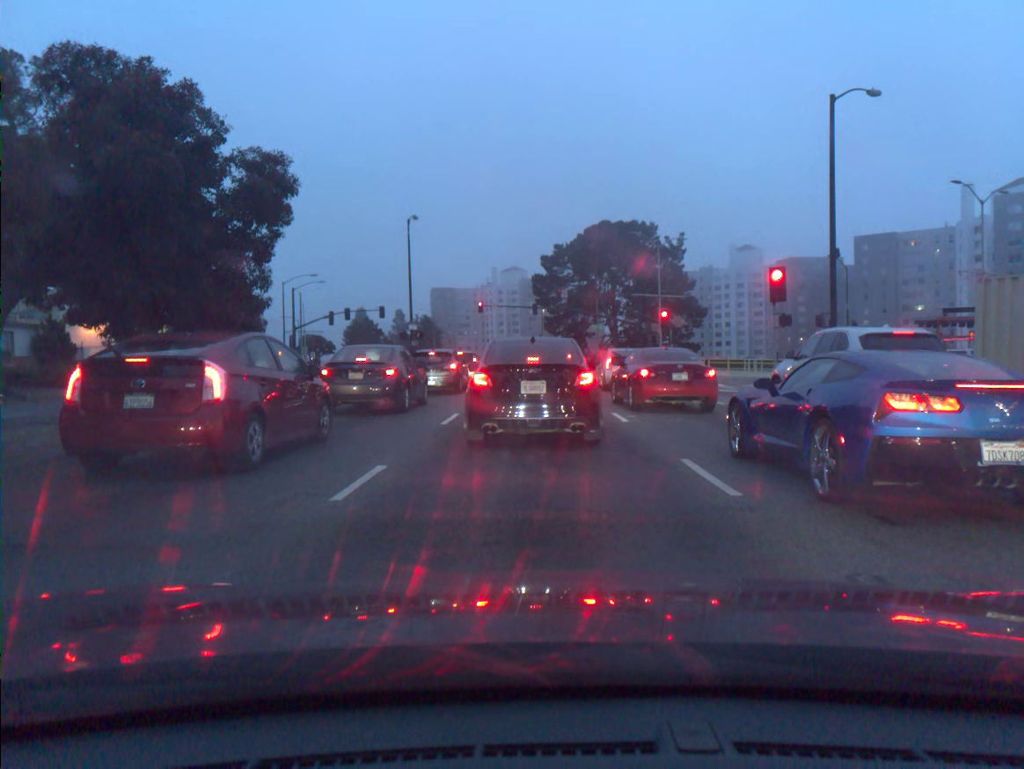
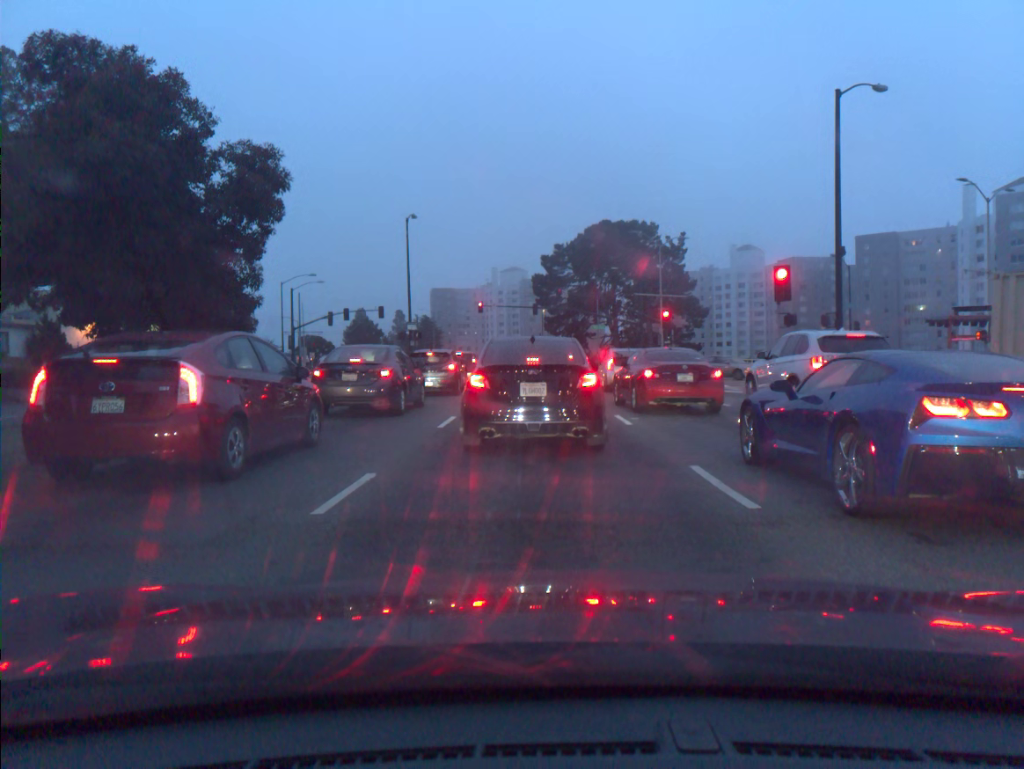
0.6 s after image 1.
(0.0, +0.6) m; 0°
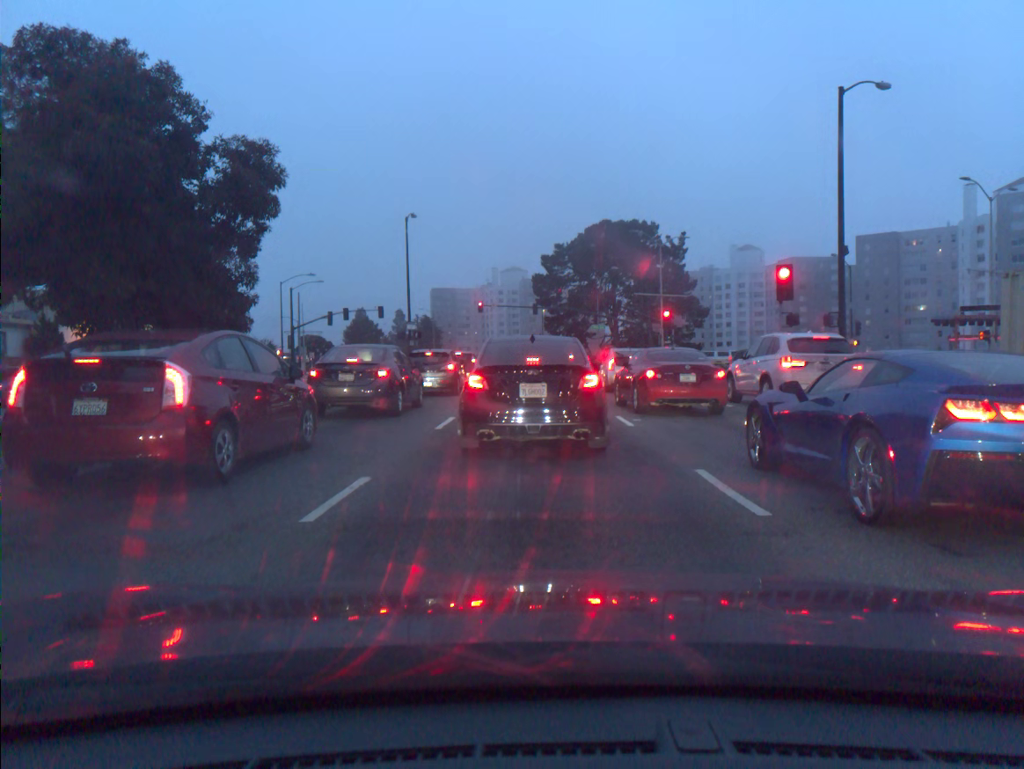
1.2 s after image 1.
(0.0, +0.3) m; 0°
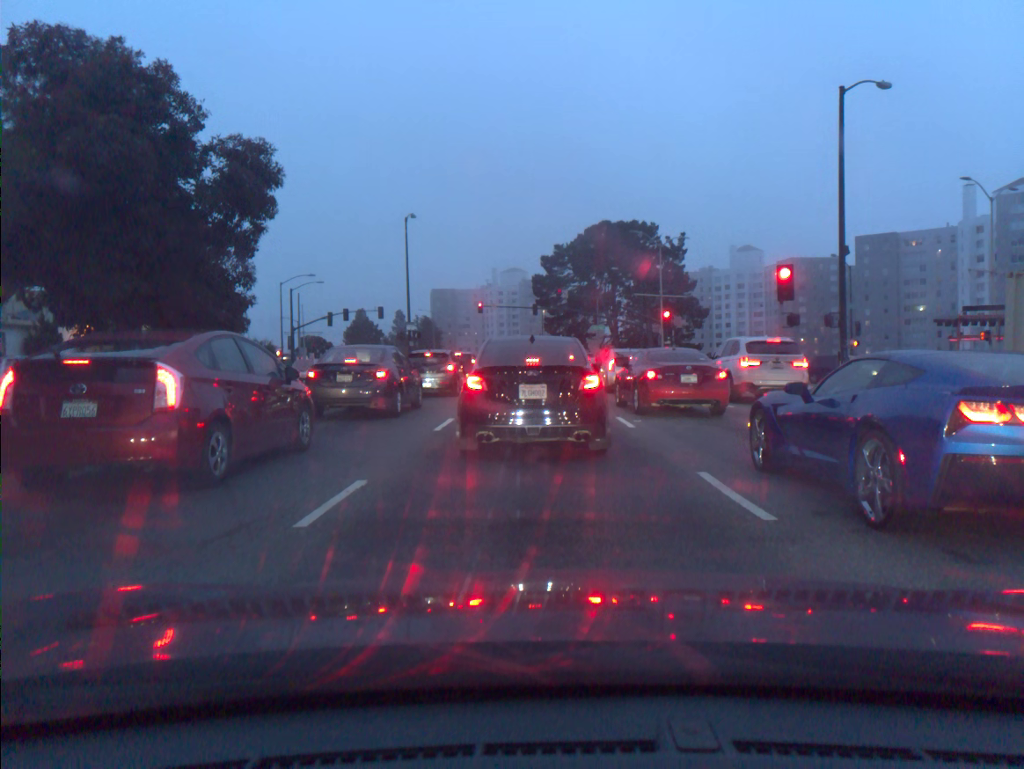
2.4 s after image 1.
(0.0, +0.2) m; 0°
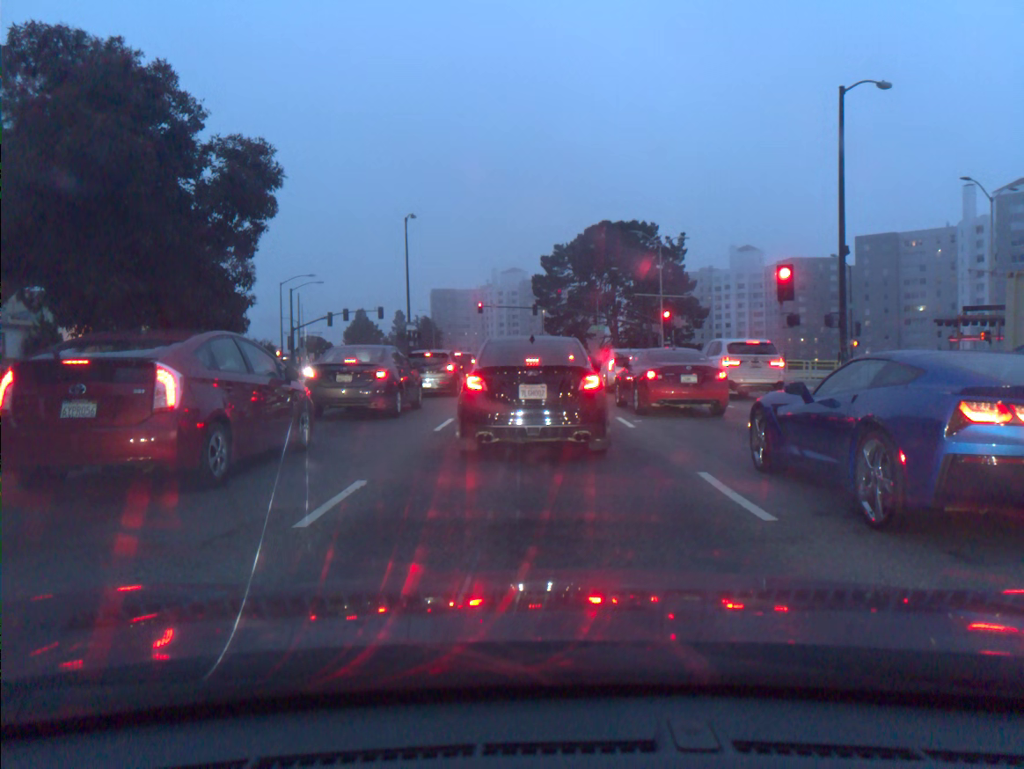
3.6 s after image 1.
(0.0, 0.0) m; 0°
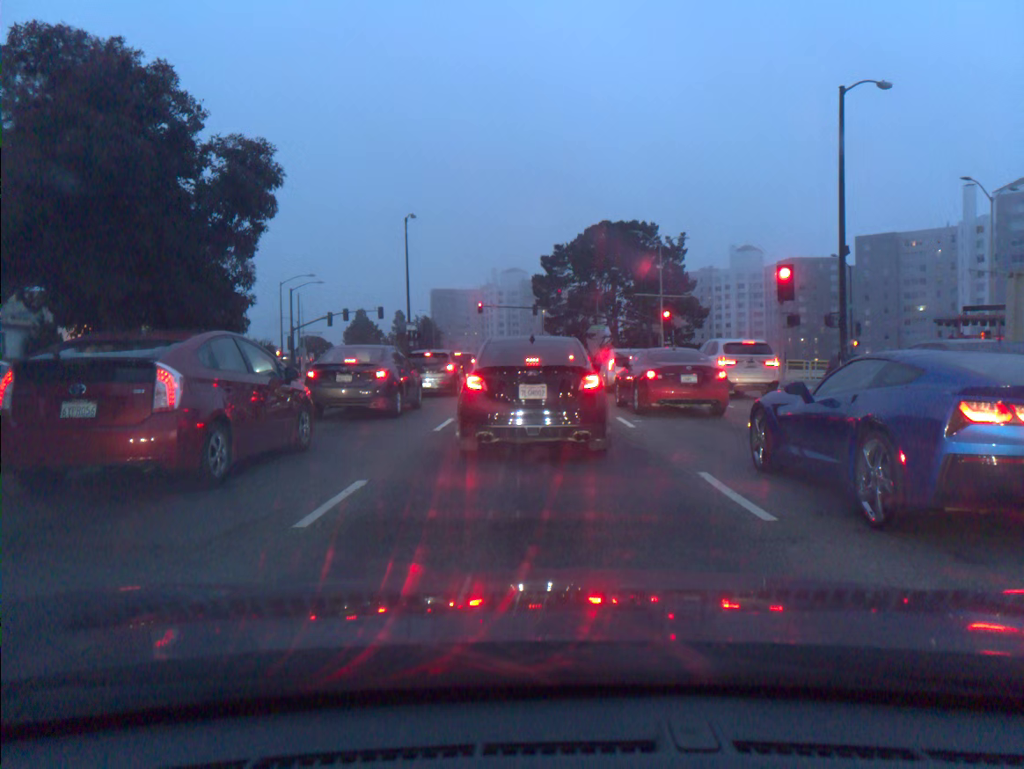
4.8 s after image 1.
(0.0, 0.0) m; 0°
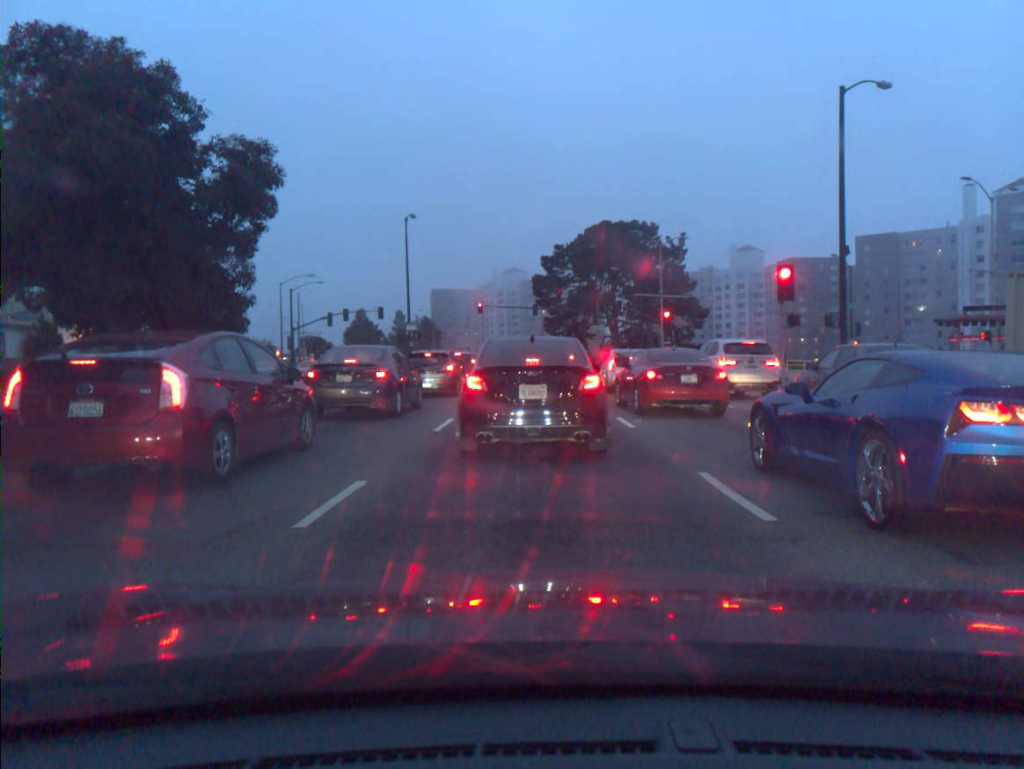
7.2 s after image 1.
(0.0, 0.0) m; 0°
